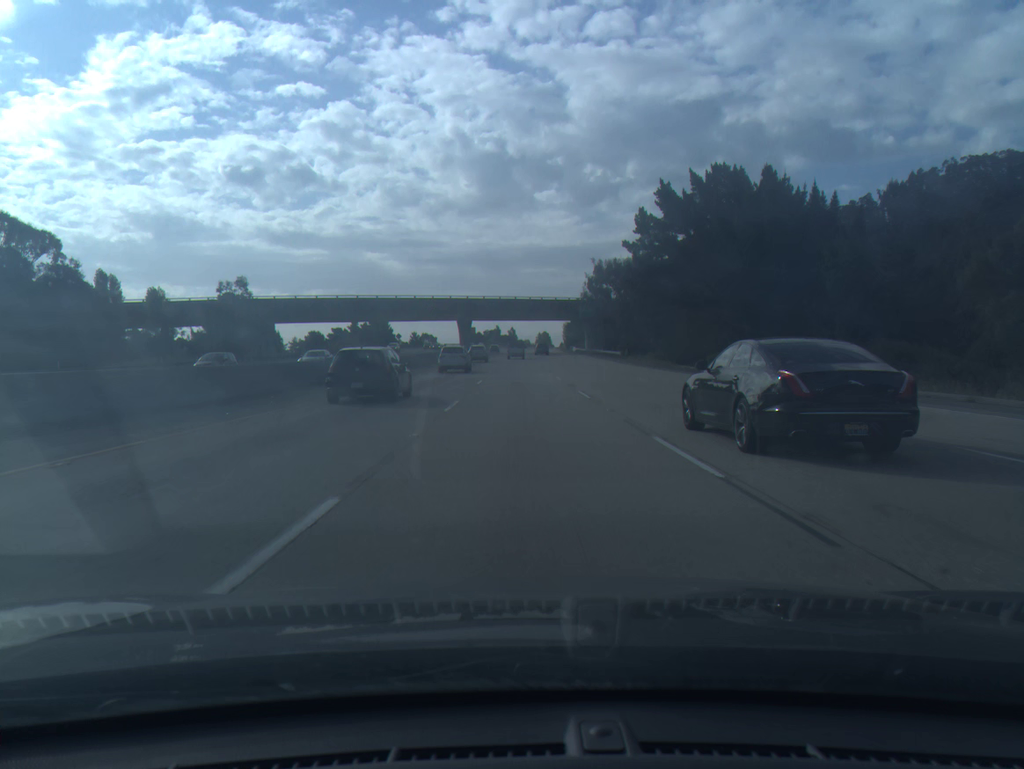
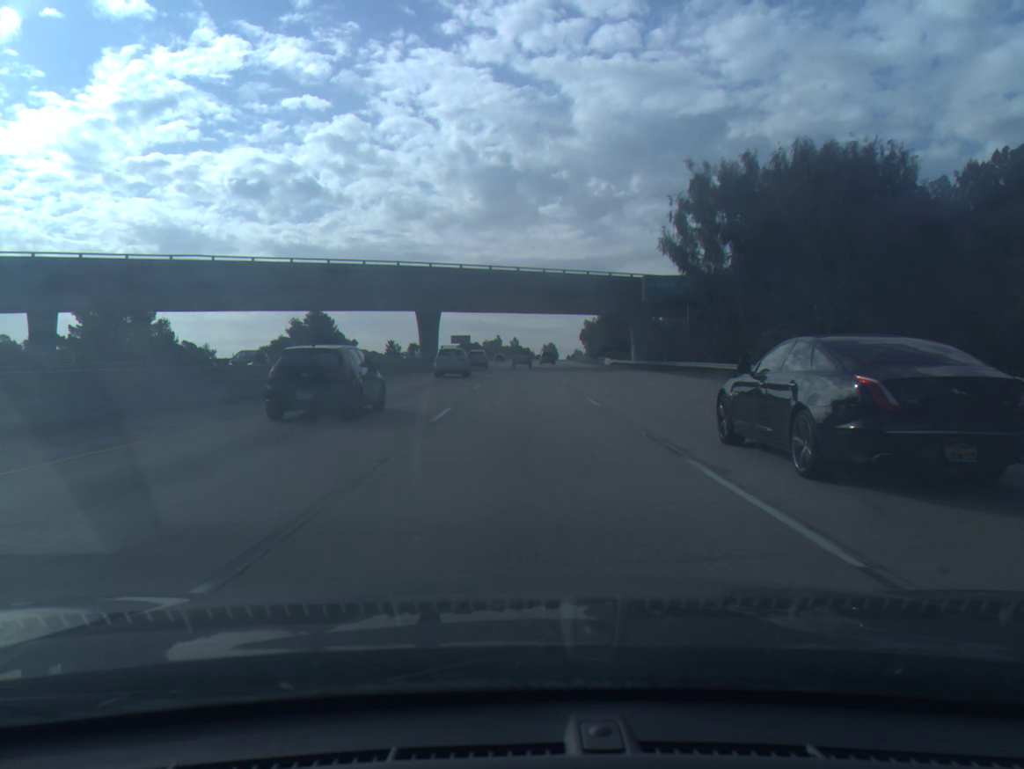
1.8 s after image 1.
(-0.3, +60.1) m; 0°
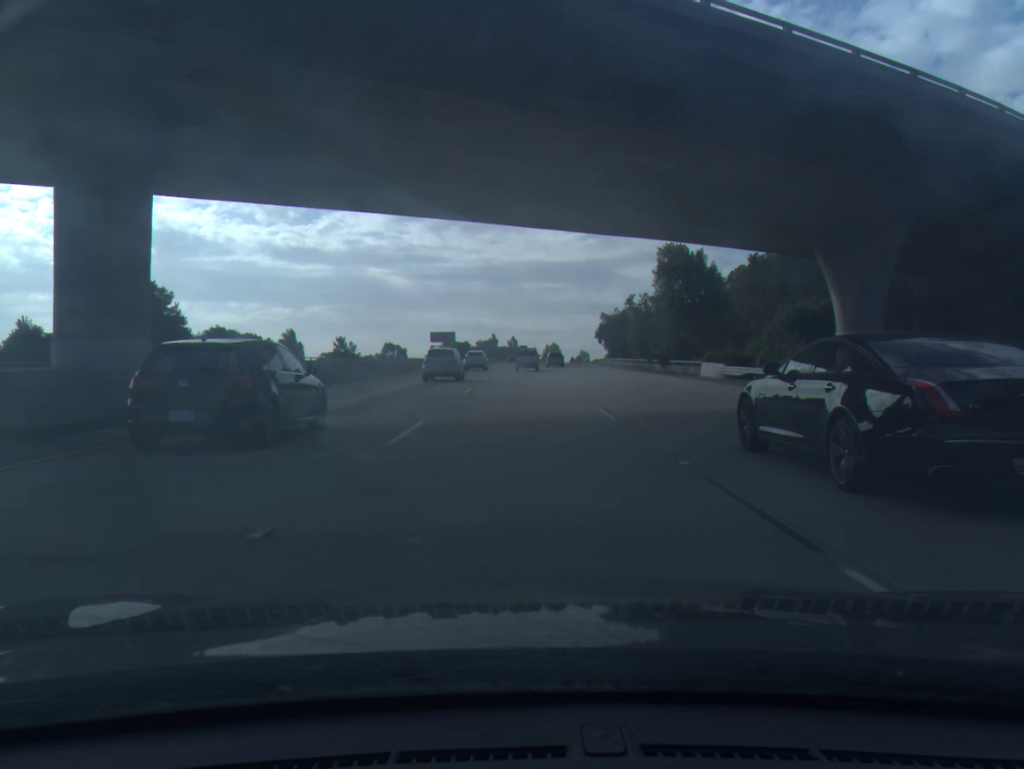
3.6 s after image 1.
(+0.1, +60.8) m; 0°
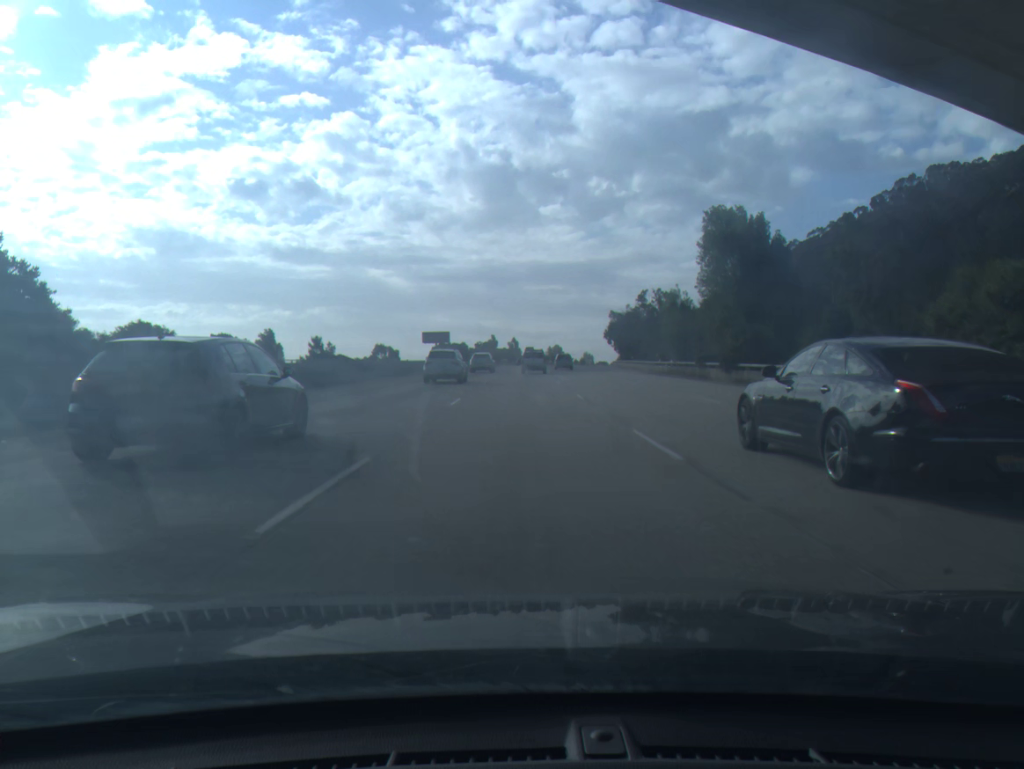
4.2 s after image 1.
(0.0, +20.0) m; 0°
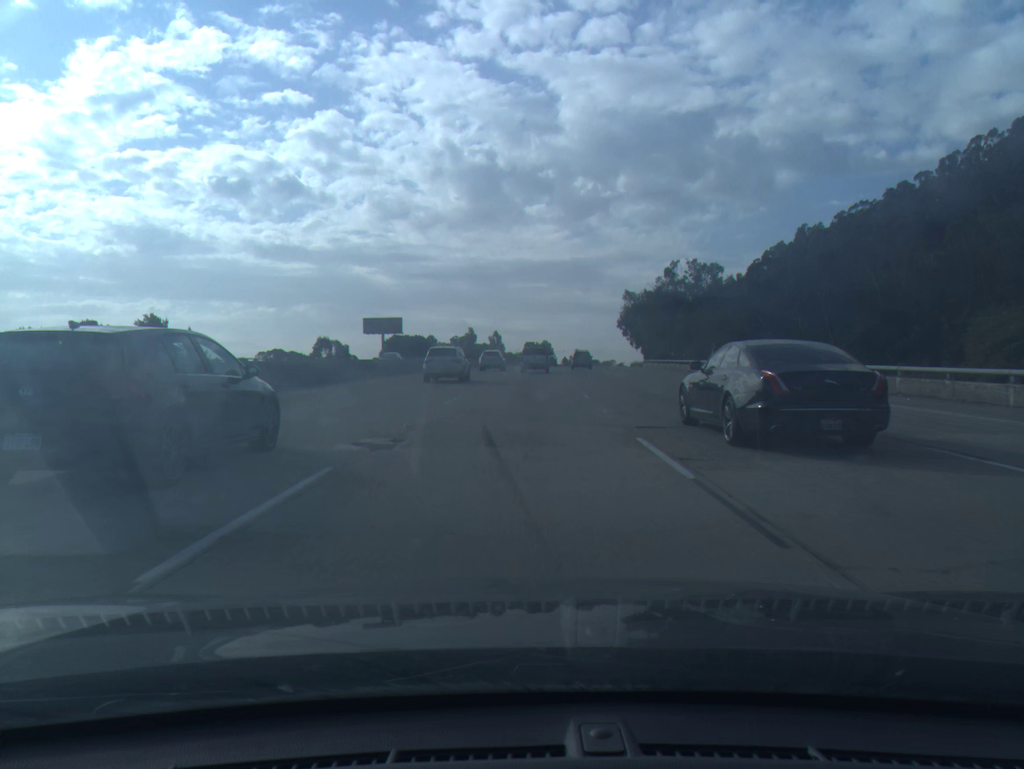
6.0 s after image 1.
(+0.5, +58.3) m; +1°
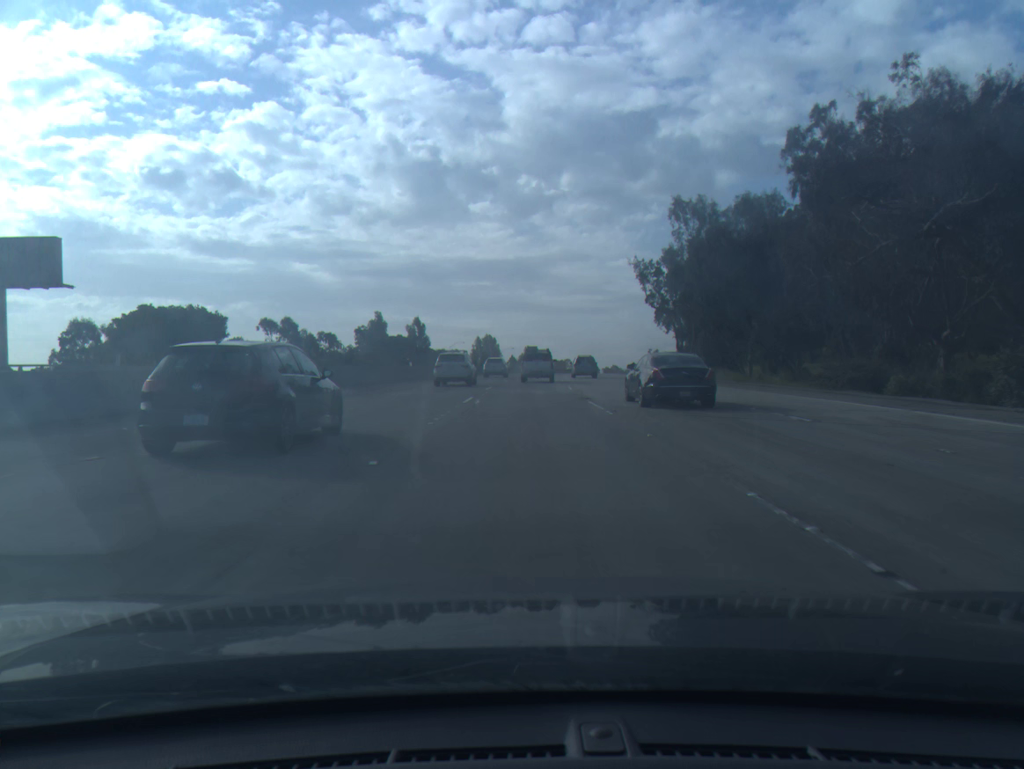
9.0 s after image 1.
(+3.0, +92.2) m; +4°
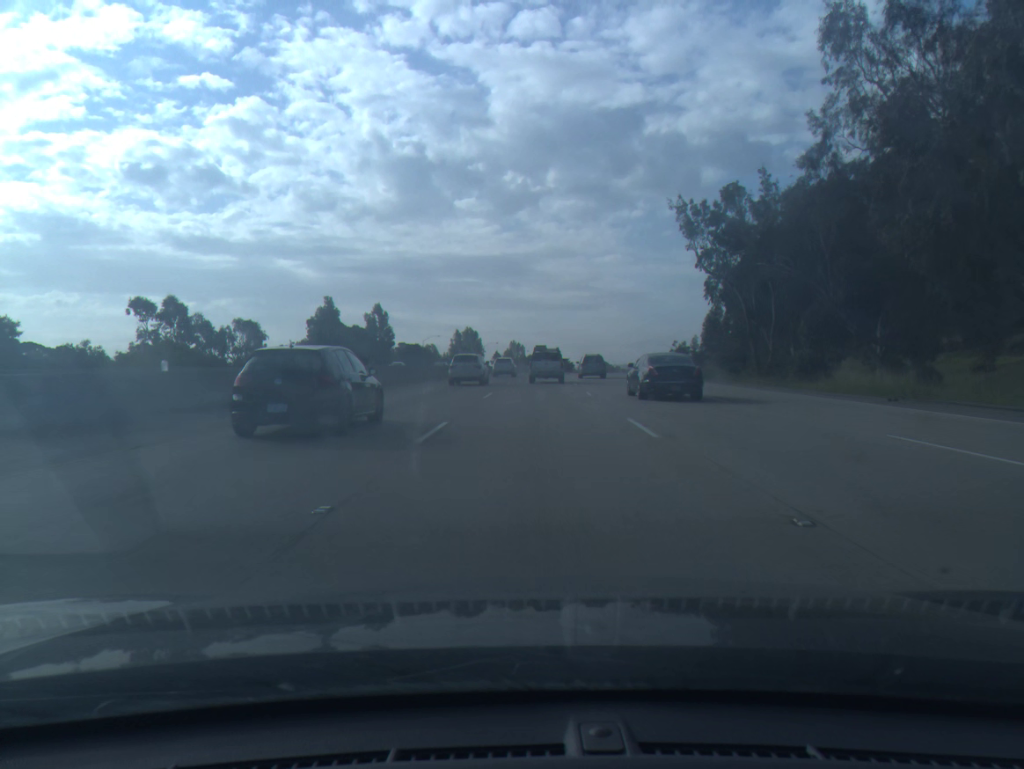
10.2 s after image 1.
(+0.3, +36.3) m; +1°
